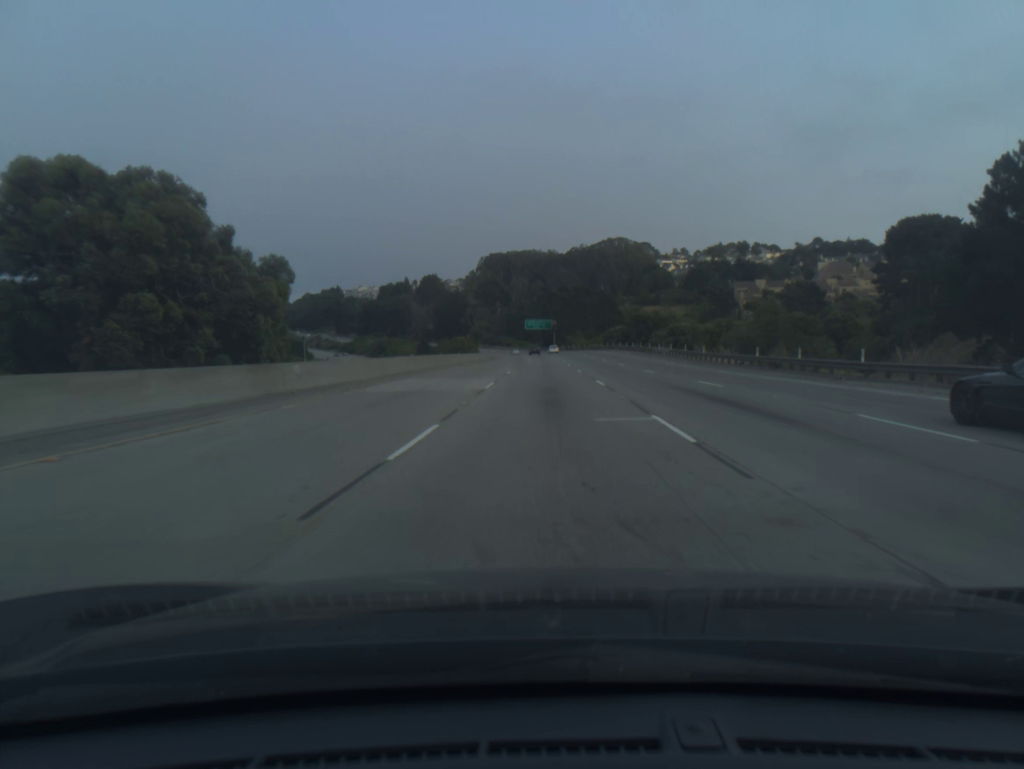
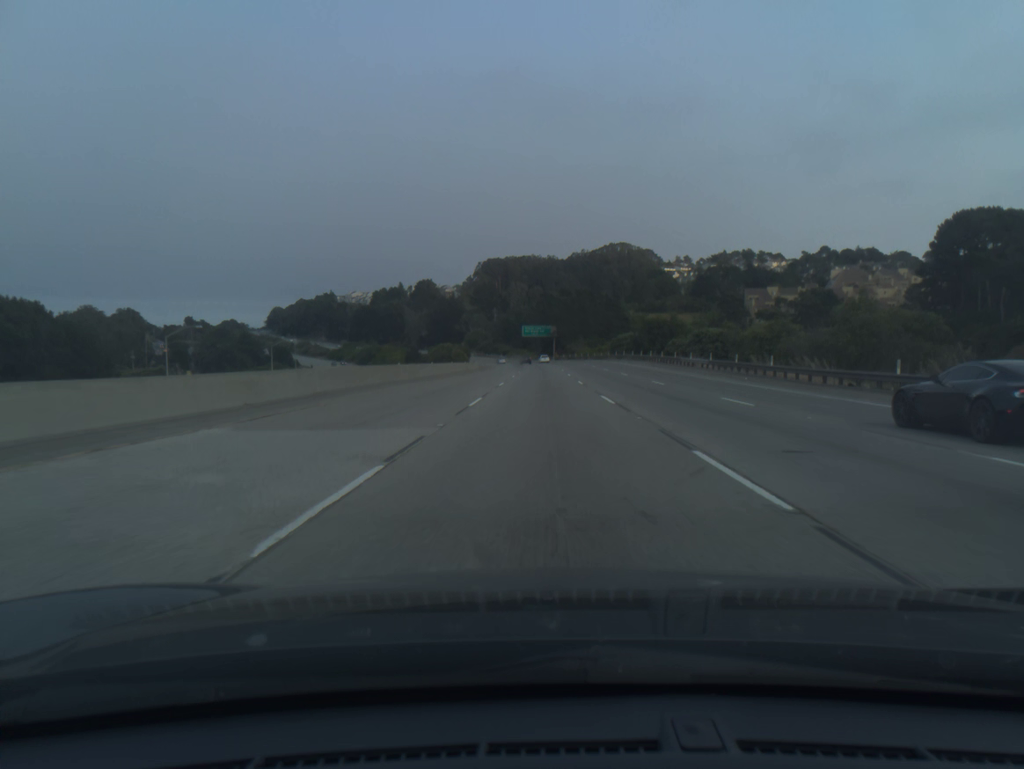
(0.0, +18.5) m; 0°
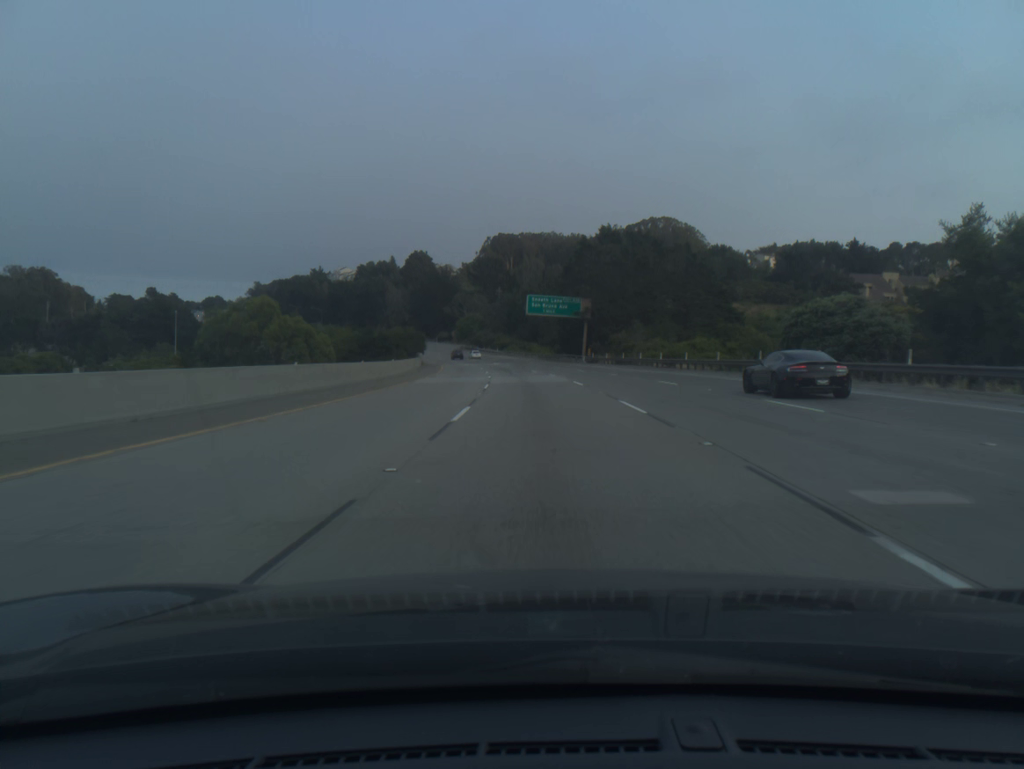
(-0.5, +92.6) m; -1°
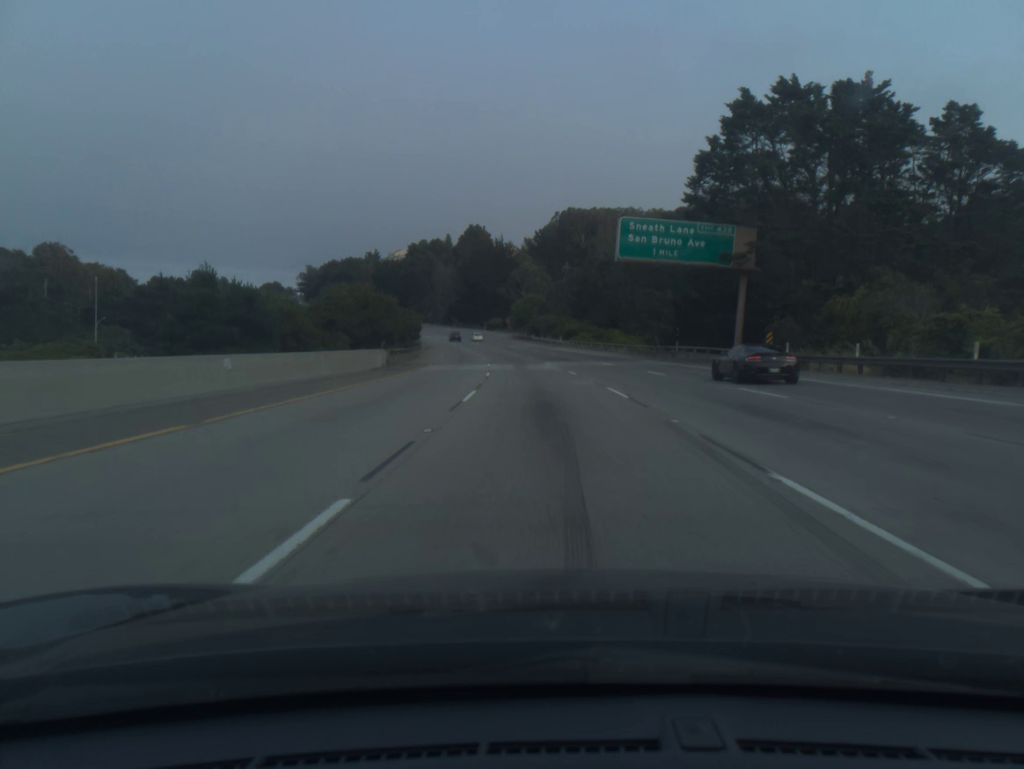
(-2.2, +55.5) m; -5°
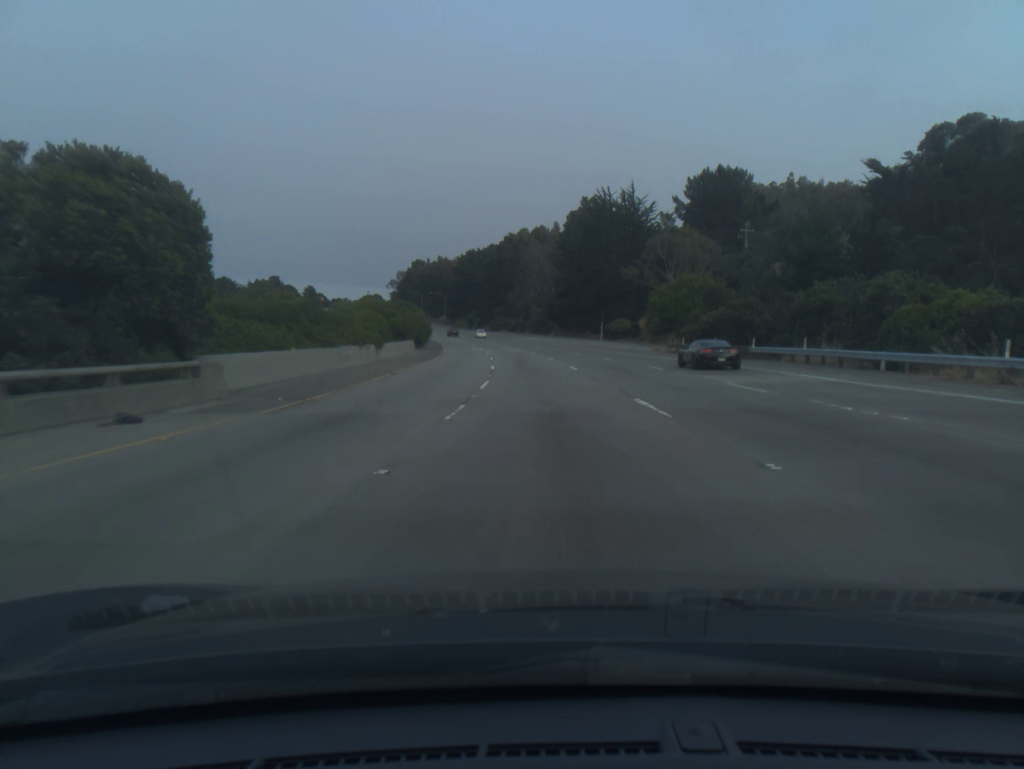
(-6.7, +92.2) m; -8°
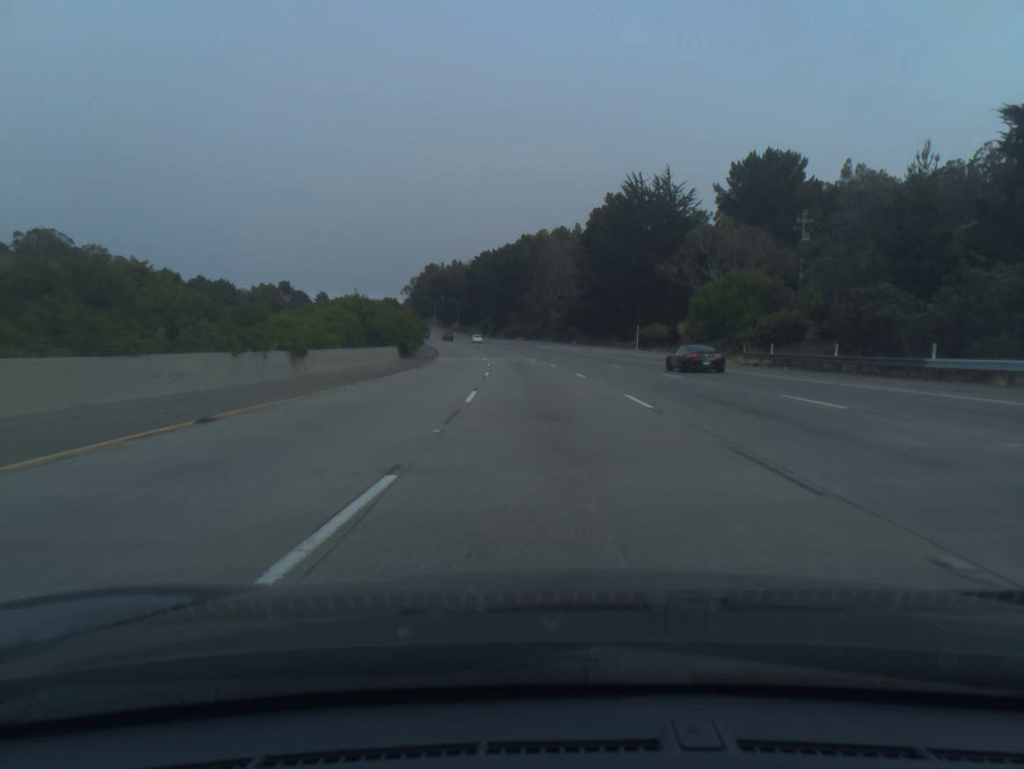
(-0.2, +18.5) m; -1°
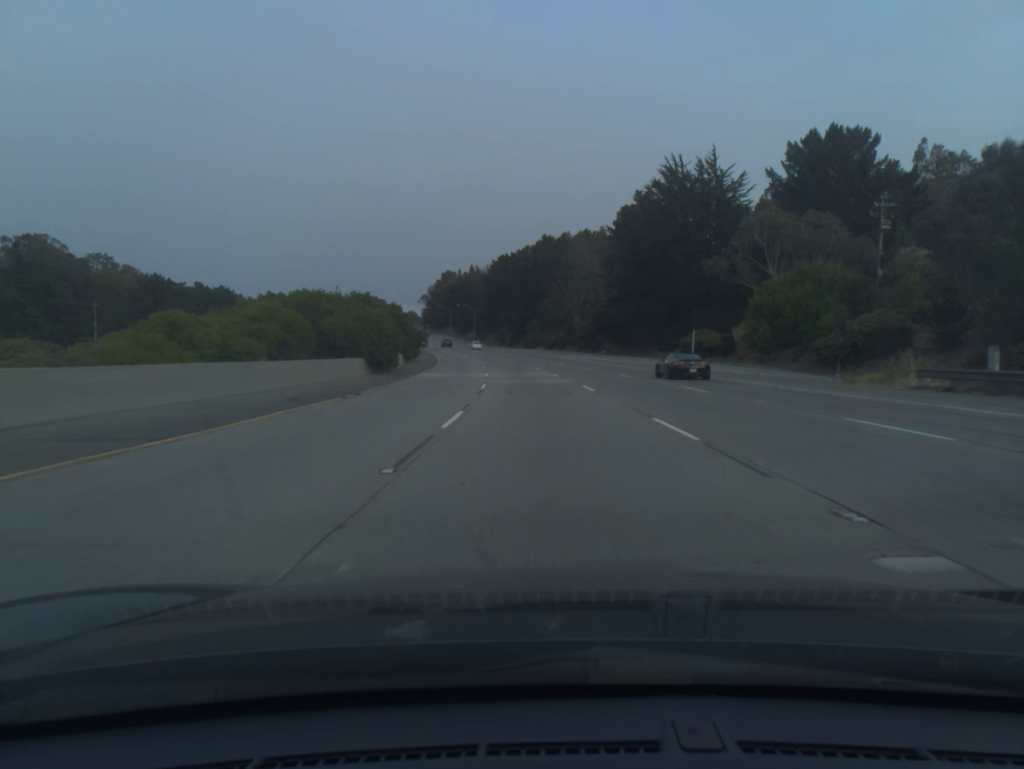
(-0.2, +18.4) m; -2°
